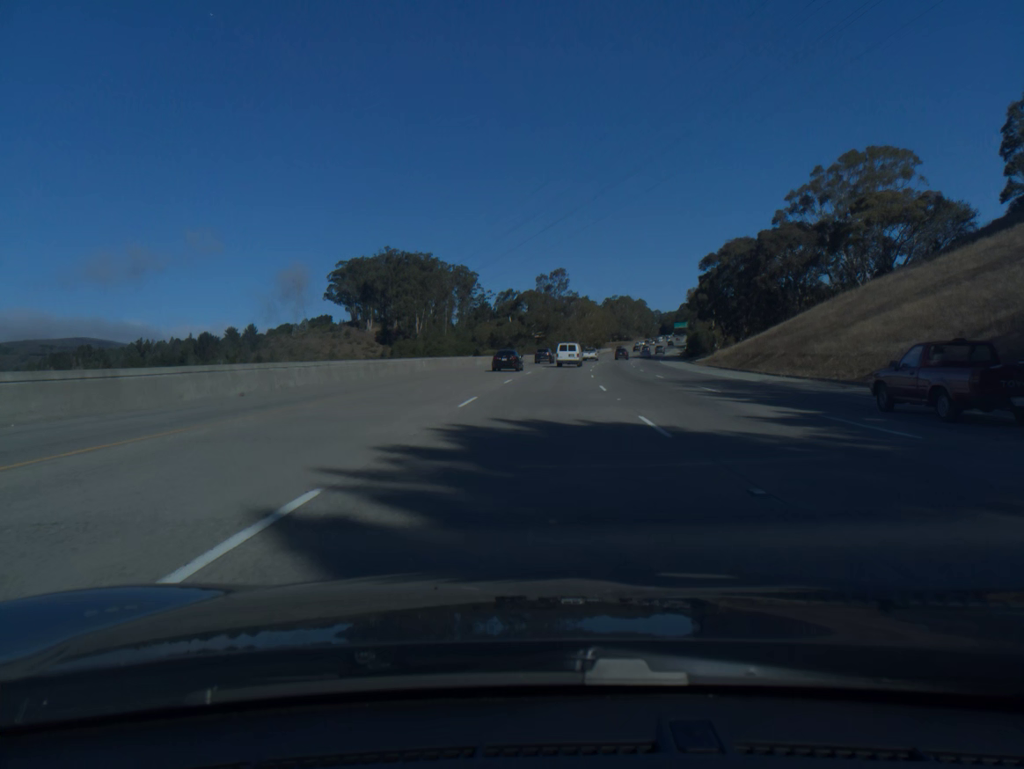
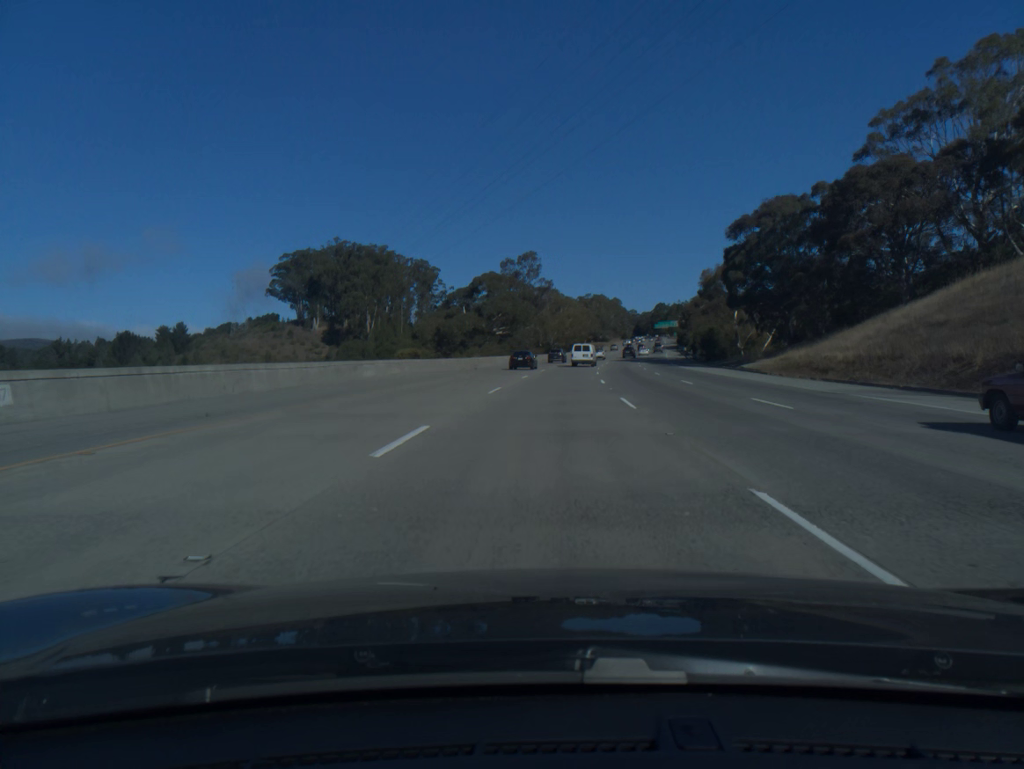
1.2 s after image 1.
(+0.8, +37.6) m; +2°
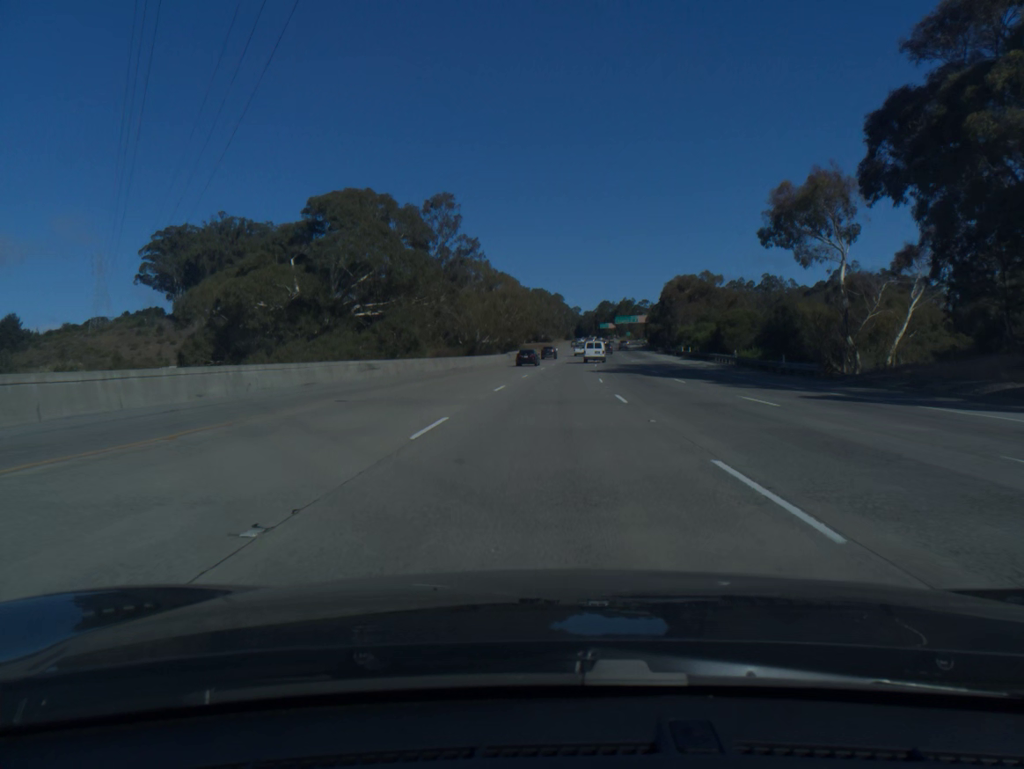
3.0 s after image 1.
(+2.1, +56.6) m; +5°
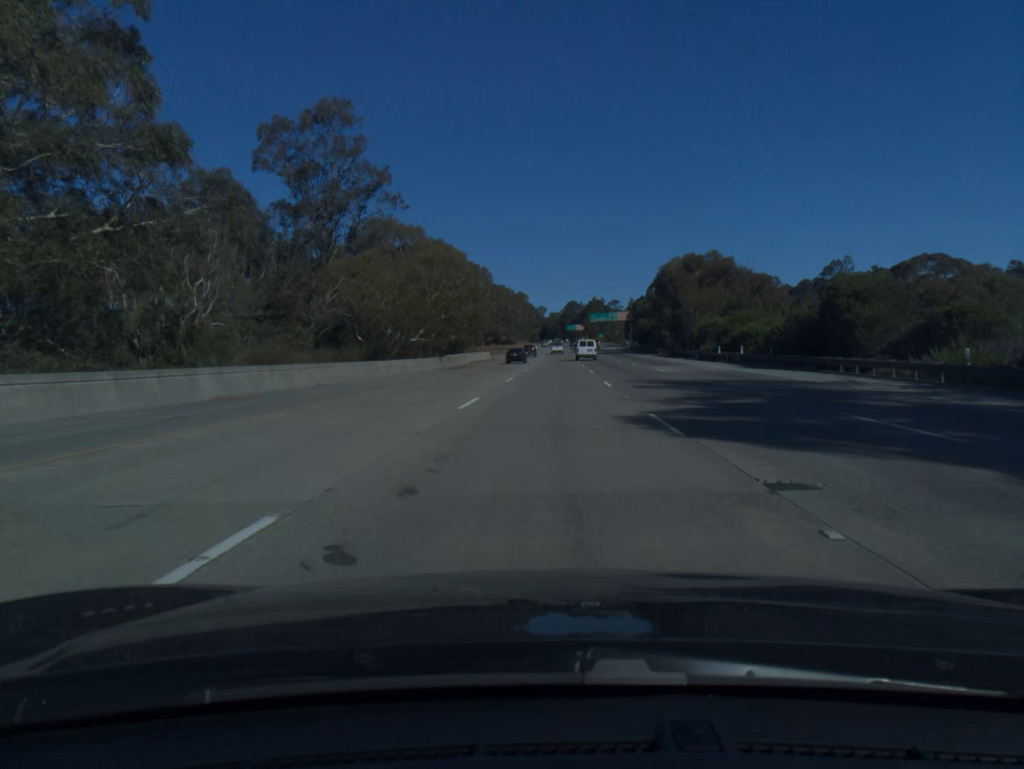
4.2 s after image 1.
(+1.0, +38.1) m; +3°
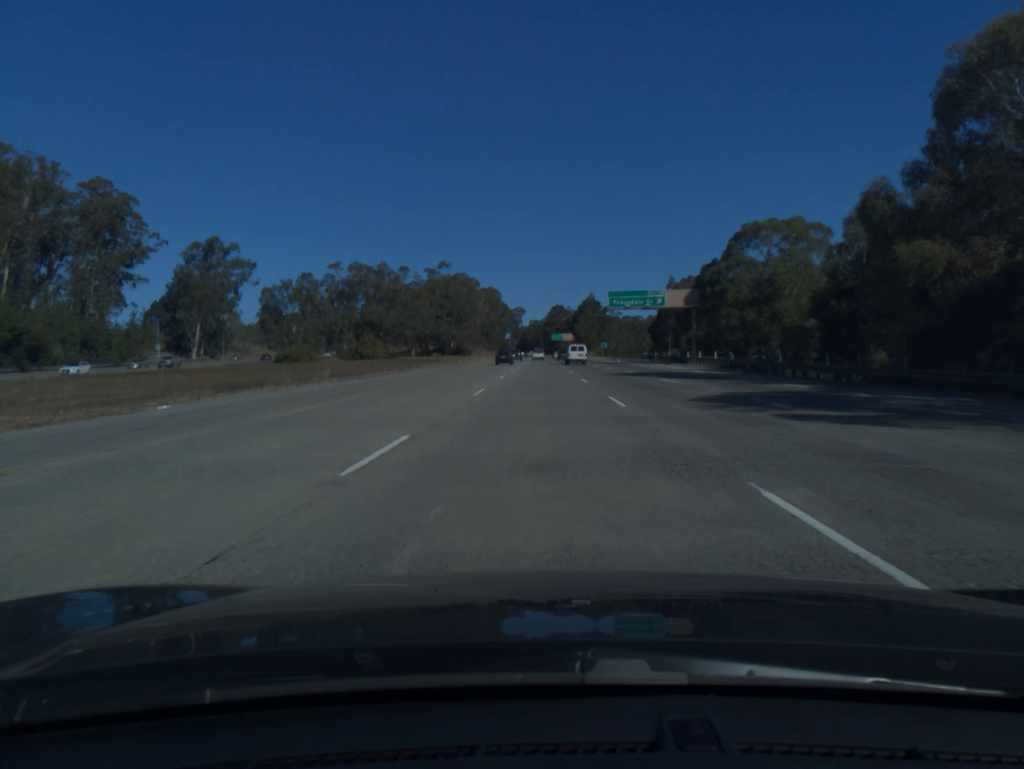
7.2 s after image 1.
(+2.4, +96.5) m; +1°
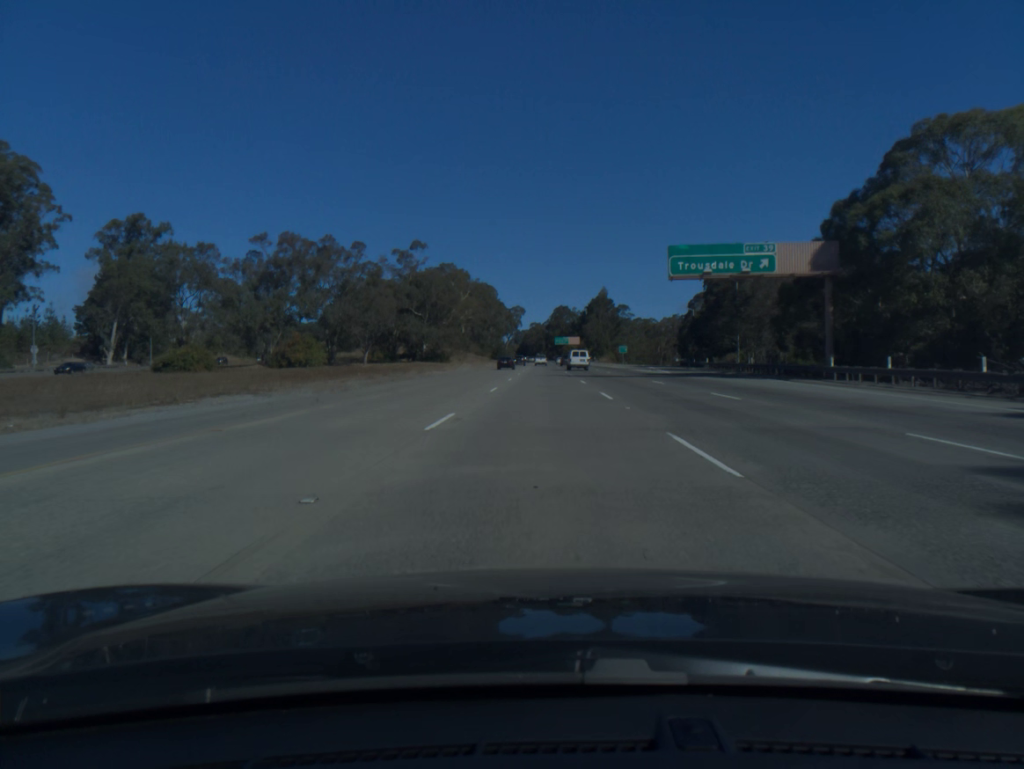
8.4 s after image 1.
(-0.1, +39.1) m; 0°
